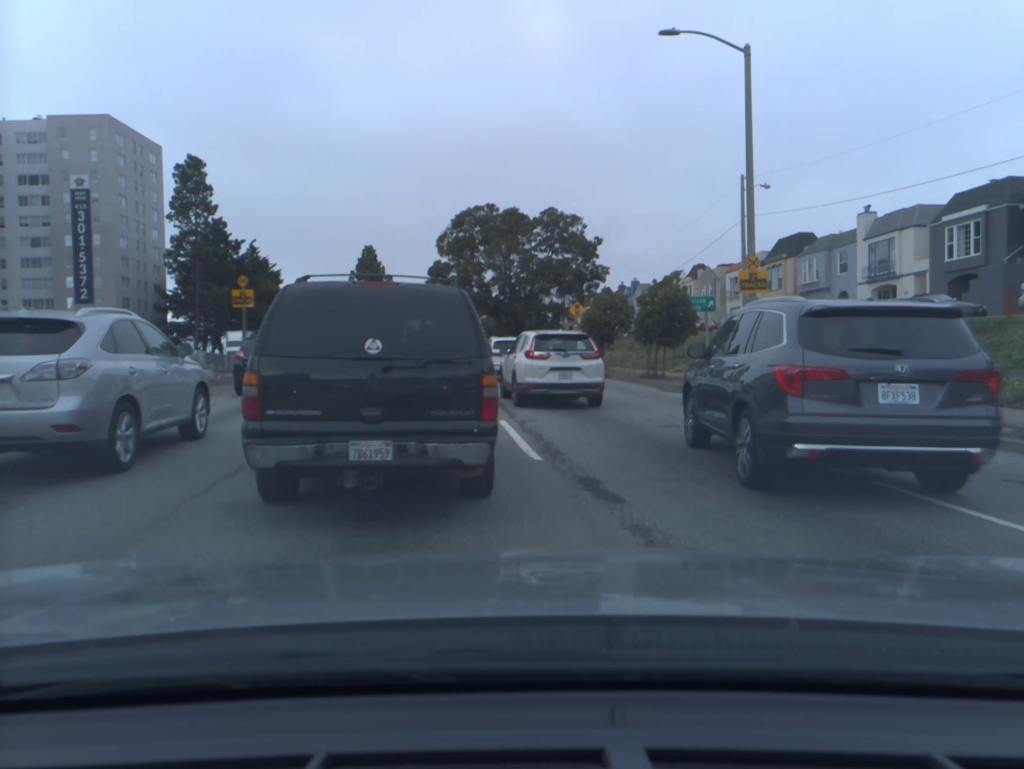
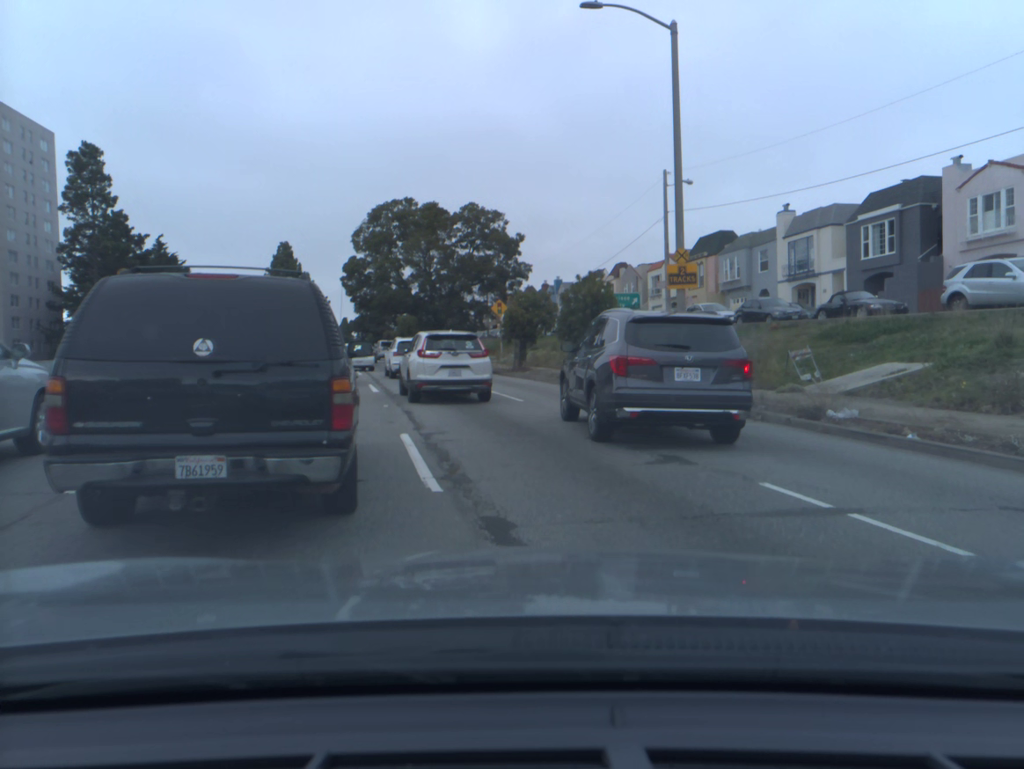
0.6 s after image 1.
(+0.1, +1.9) m; +4°
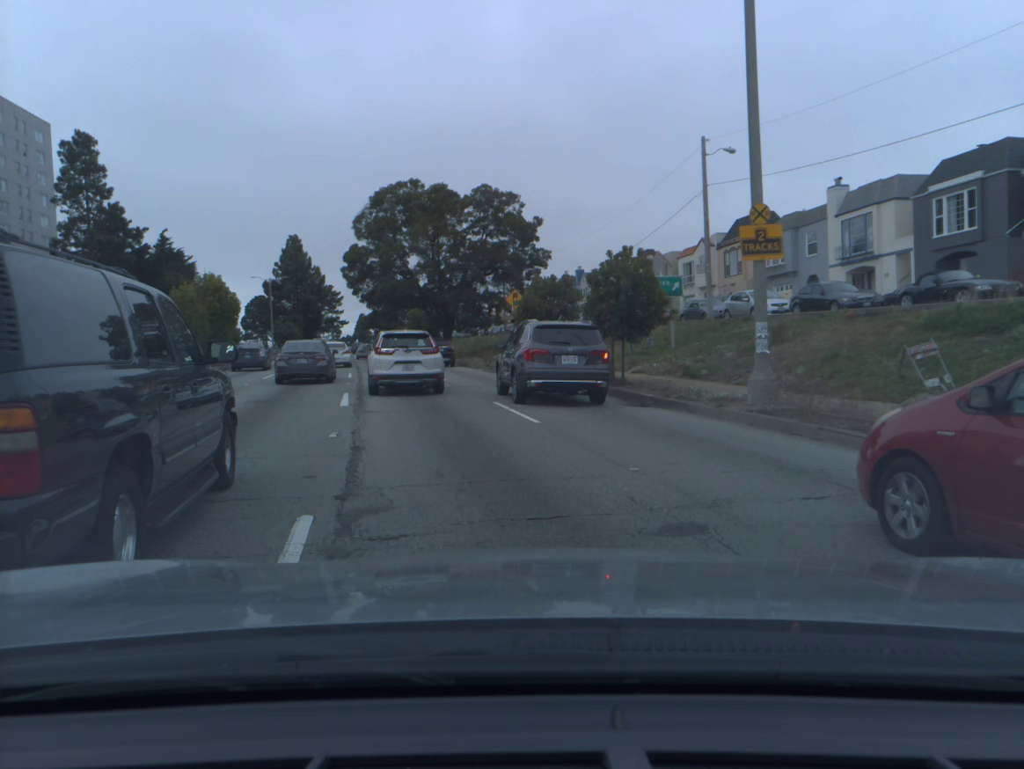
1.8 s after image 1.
(-0.3, +5.3) m; -8°
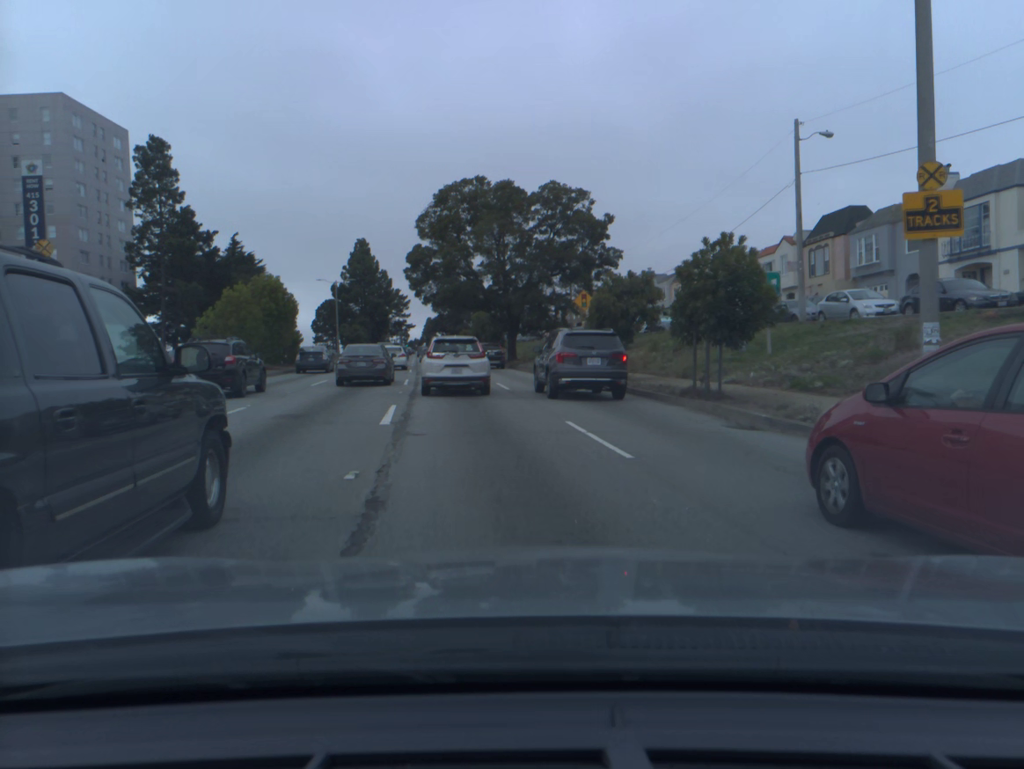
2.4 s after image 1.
(-0.1, +3.3) m; -5°
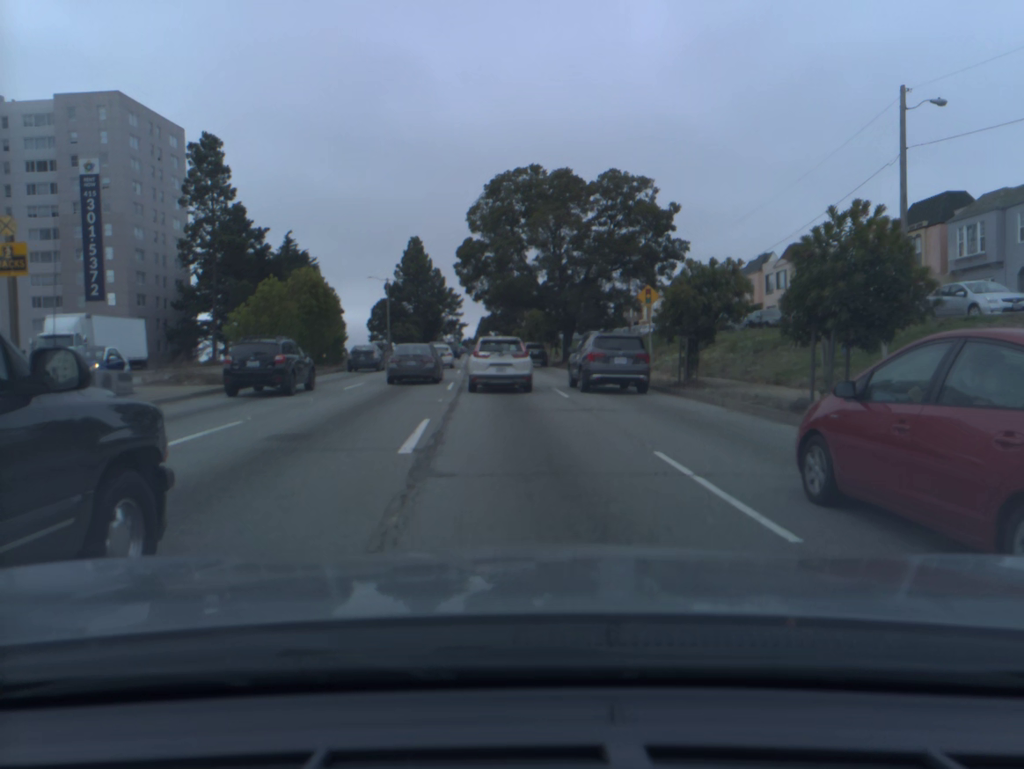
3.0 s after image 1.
(-0.1, +3.8) m; -3°
